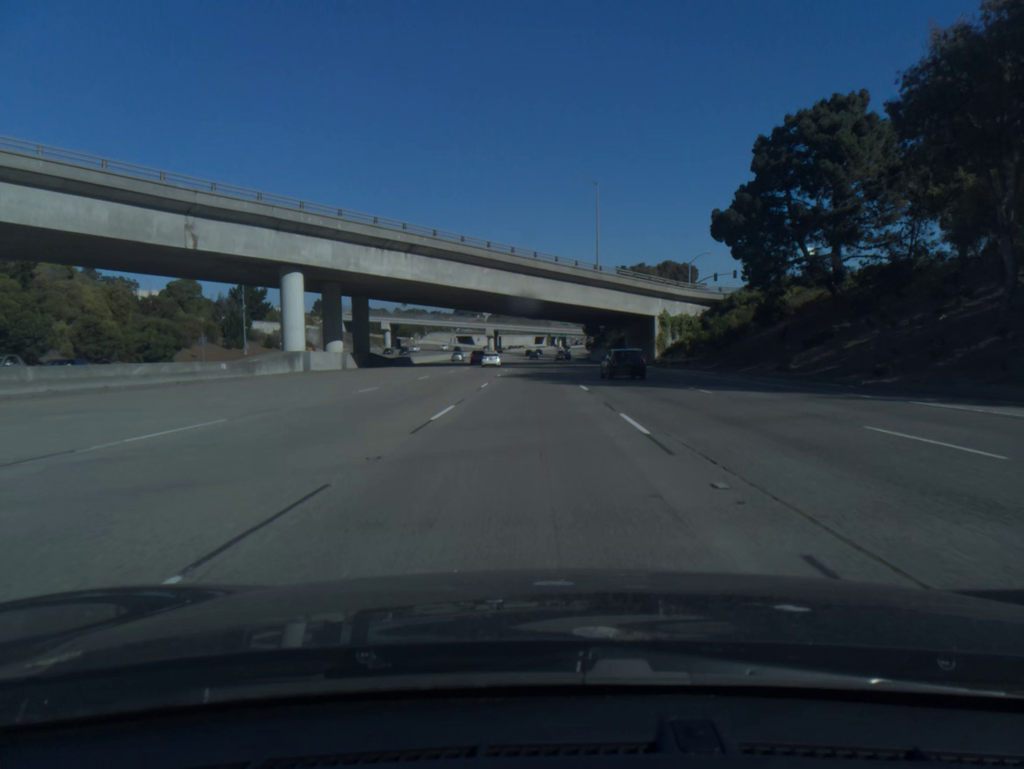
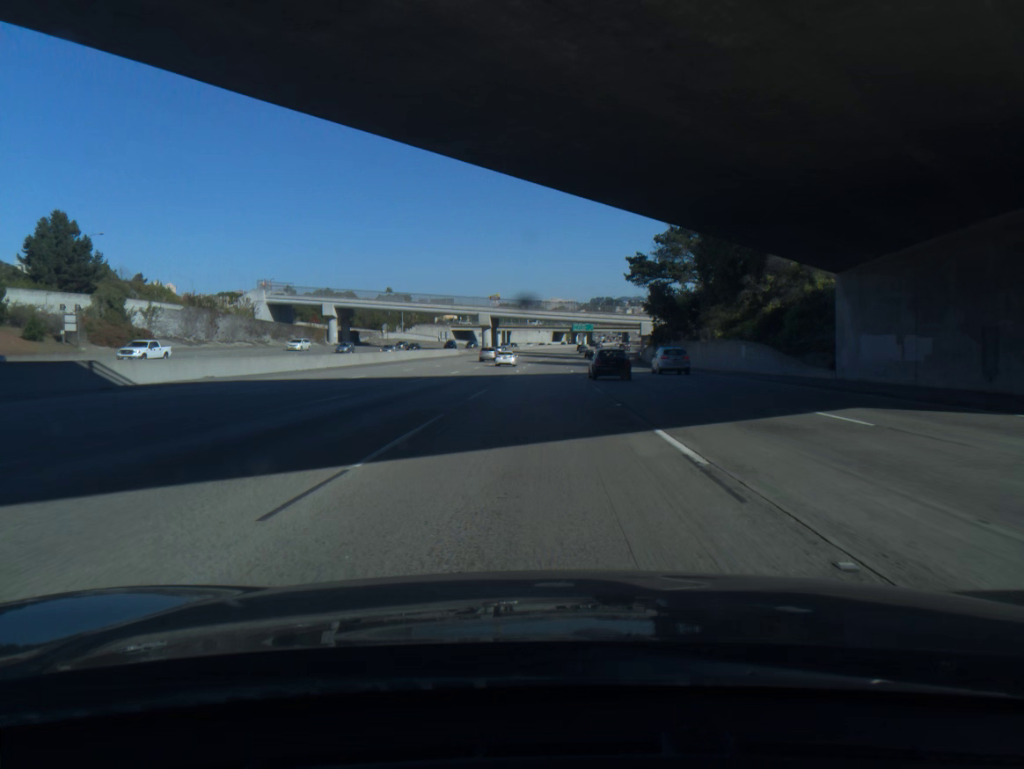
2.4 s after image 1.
(-0.9, +77.0) m; -1°
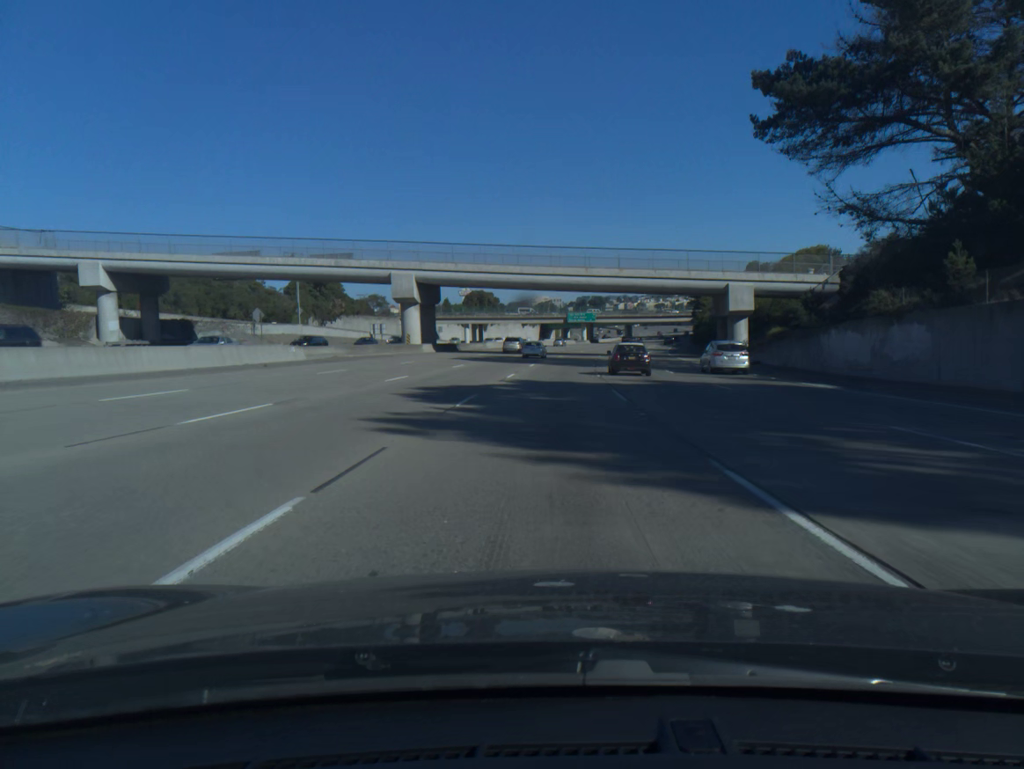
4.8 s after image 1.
(+0.6, +77.4) m; +1°
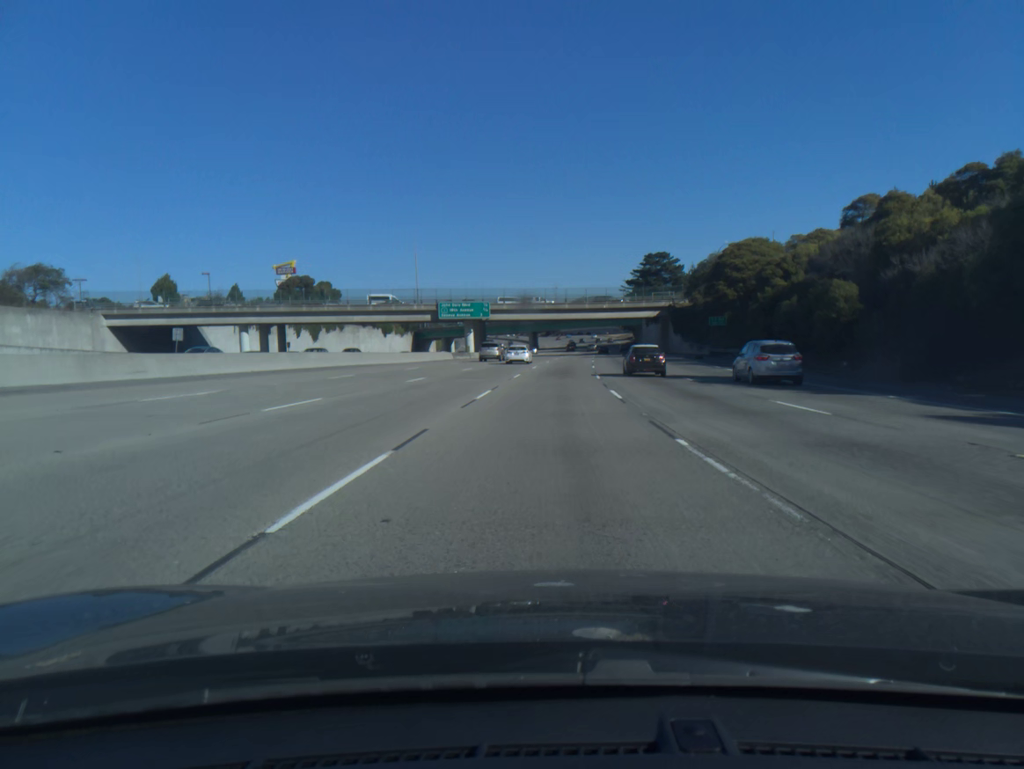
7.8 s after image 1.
(+5.7, +96.1) m; +8°
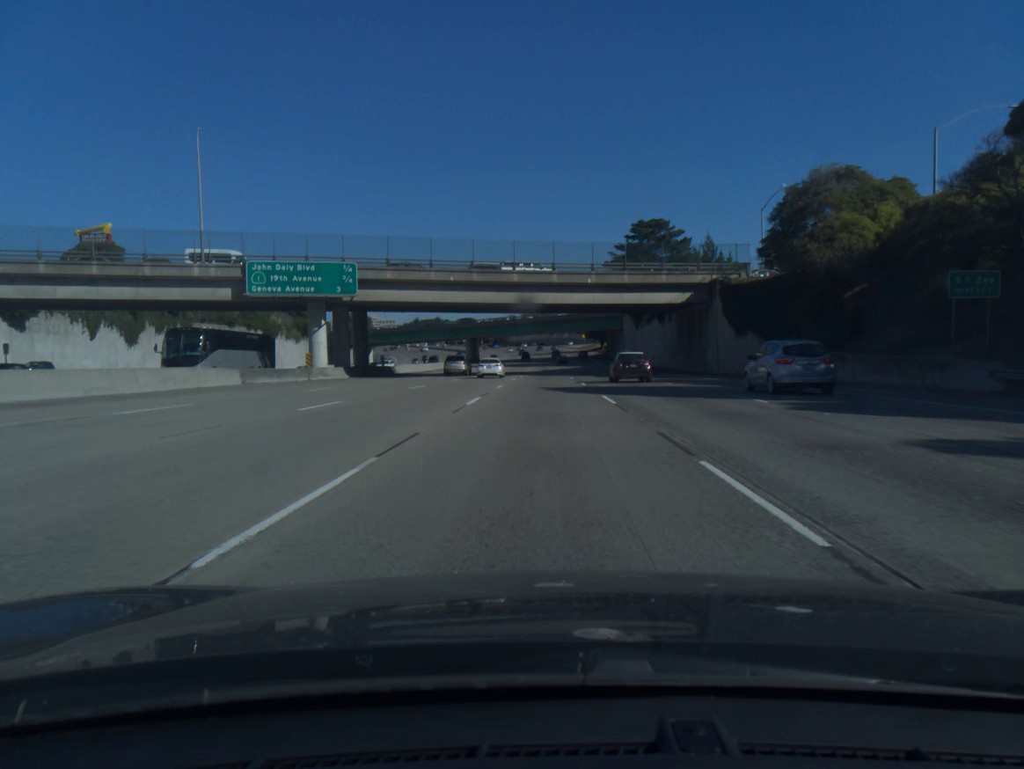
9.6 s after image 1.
(+2.0, +57.3) m; +4°
